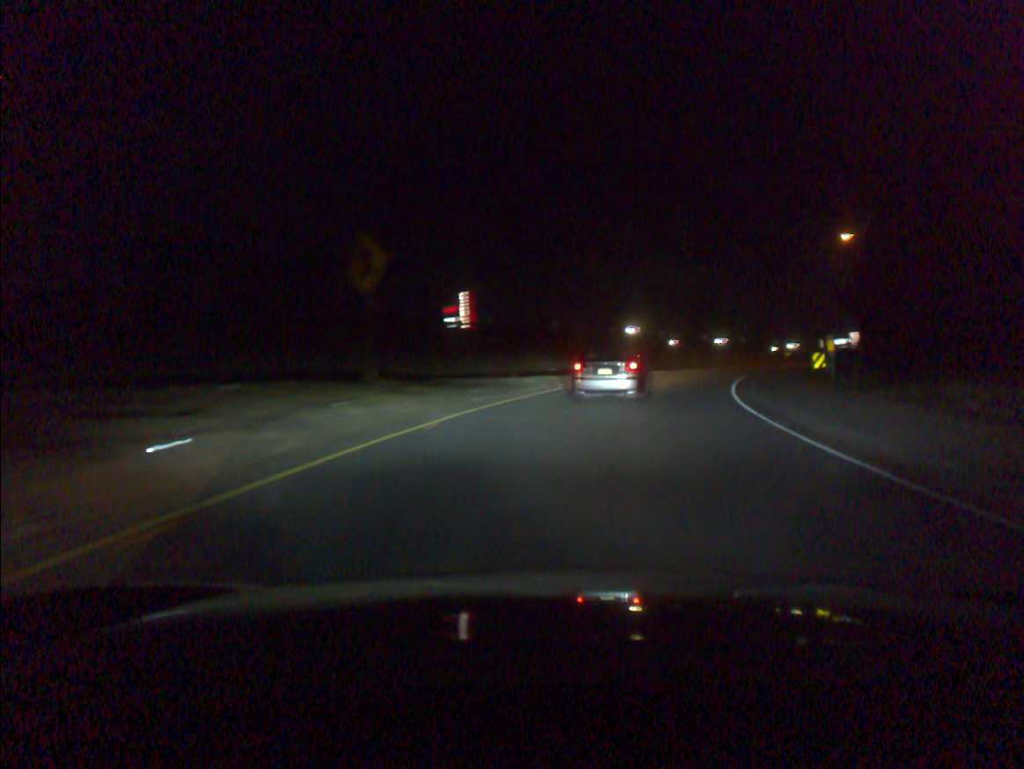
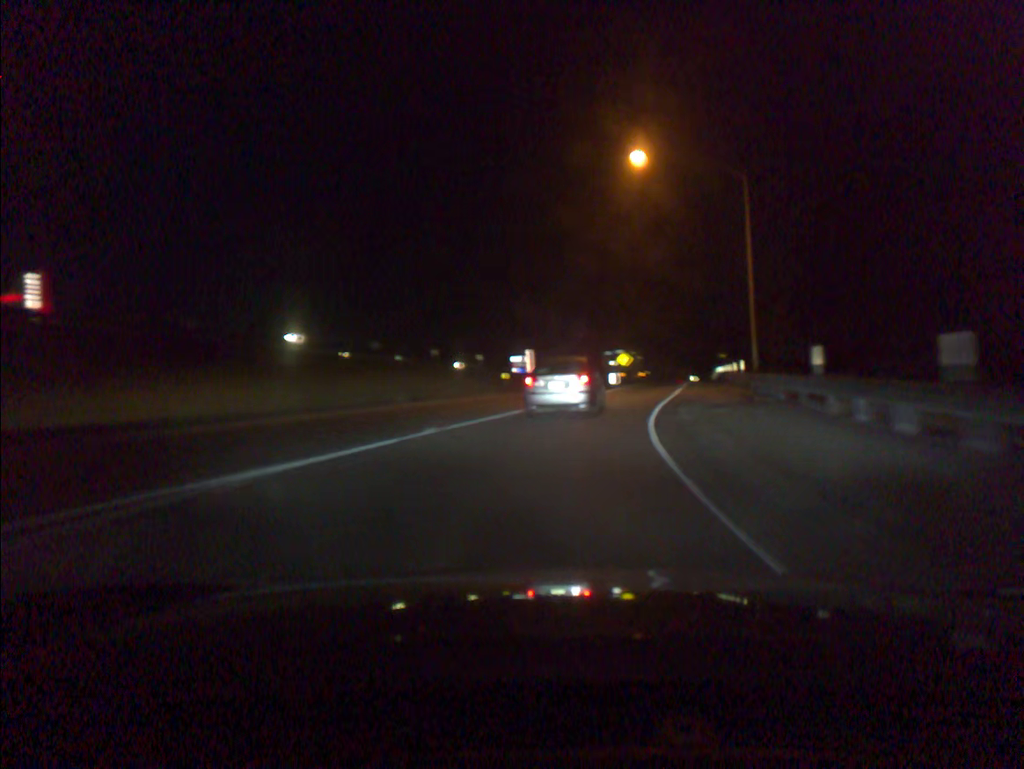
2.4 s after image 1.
(+7.1, +34.5) m; +23°
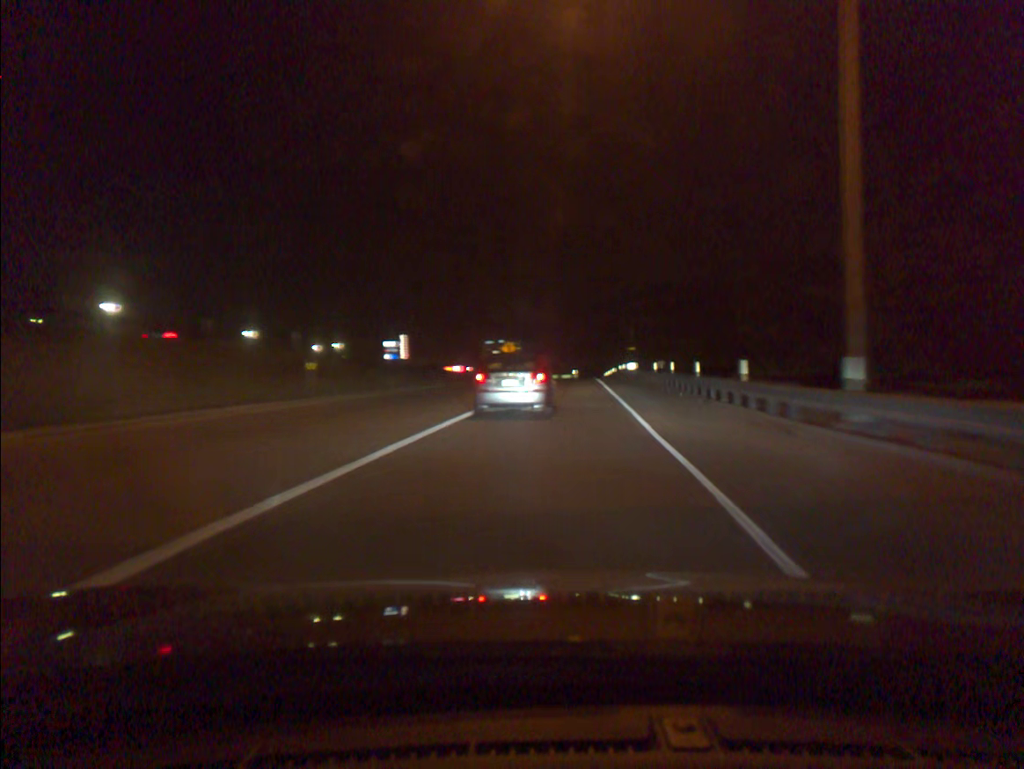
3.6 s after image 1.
(+1.6, +19.8) m; +9°
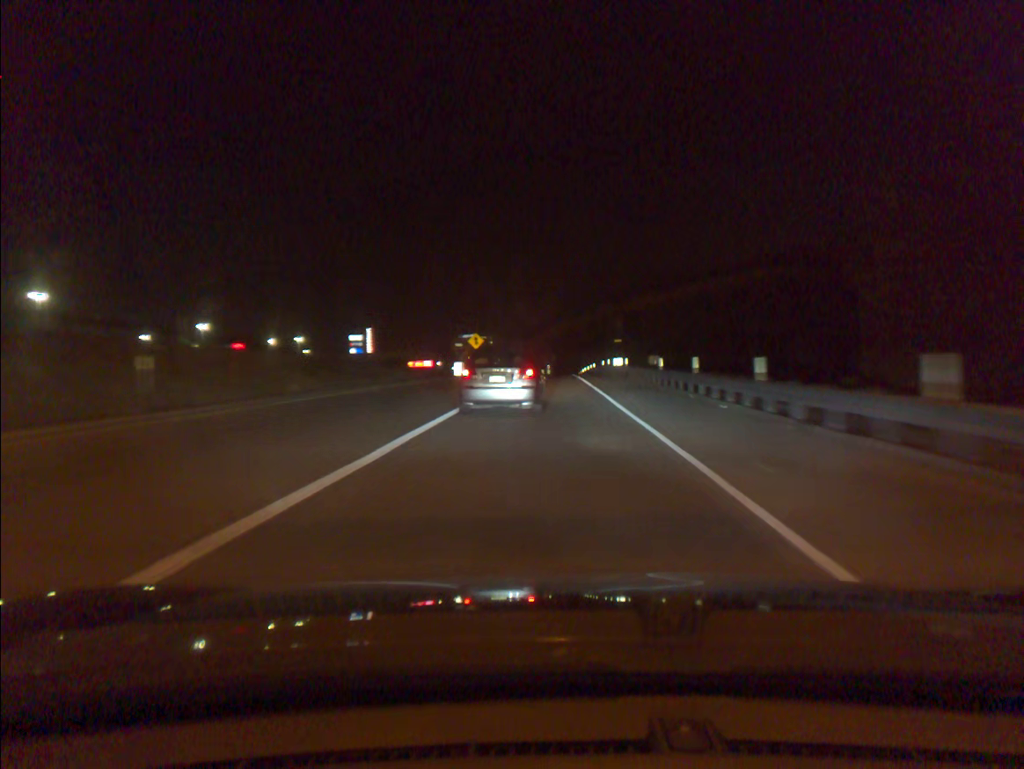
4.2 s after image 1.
(+0.2, +10.2) m; +2°
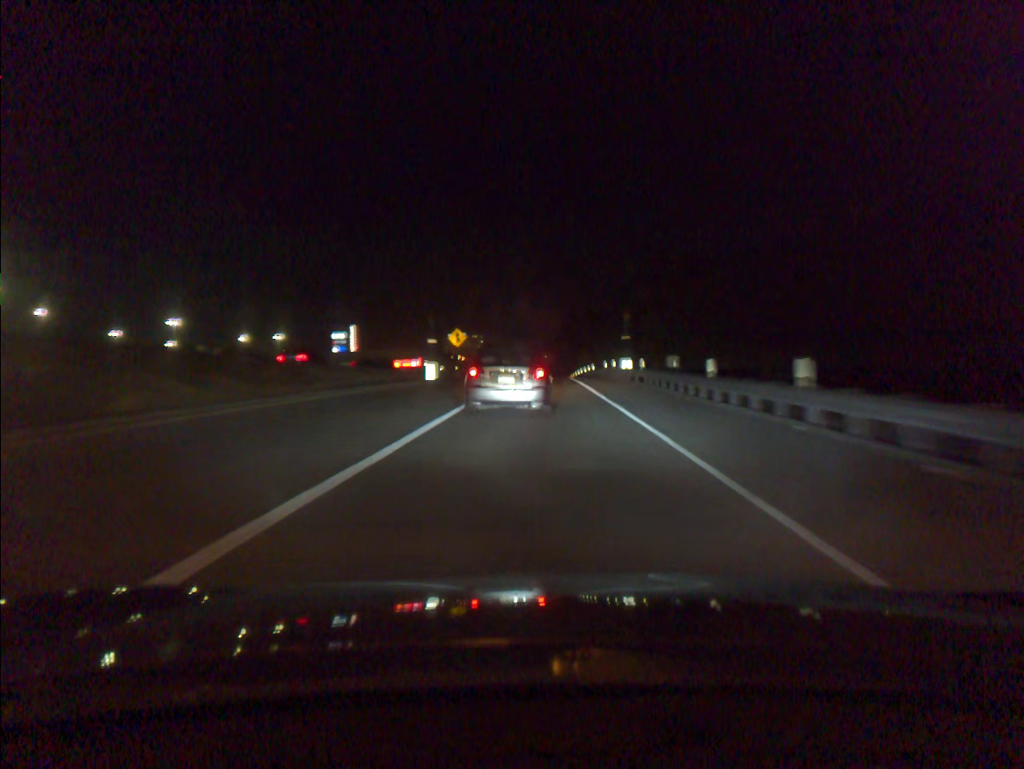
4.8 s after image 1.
(0.0, +10.2) m; +1°
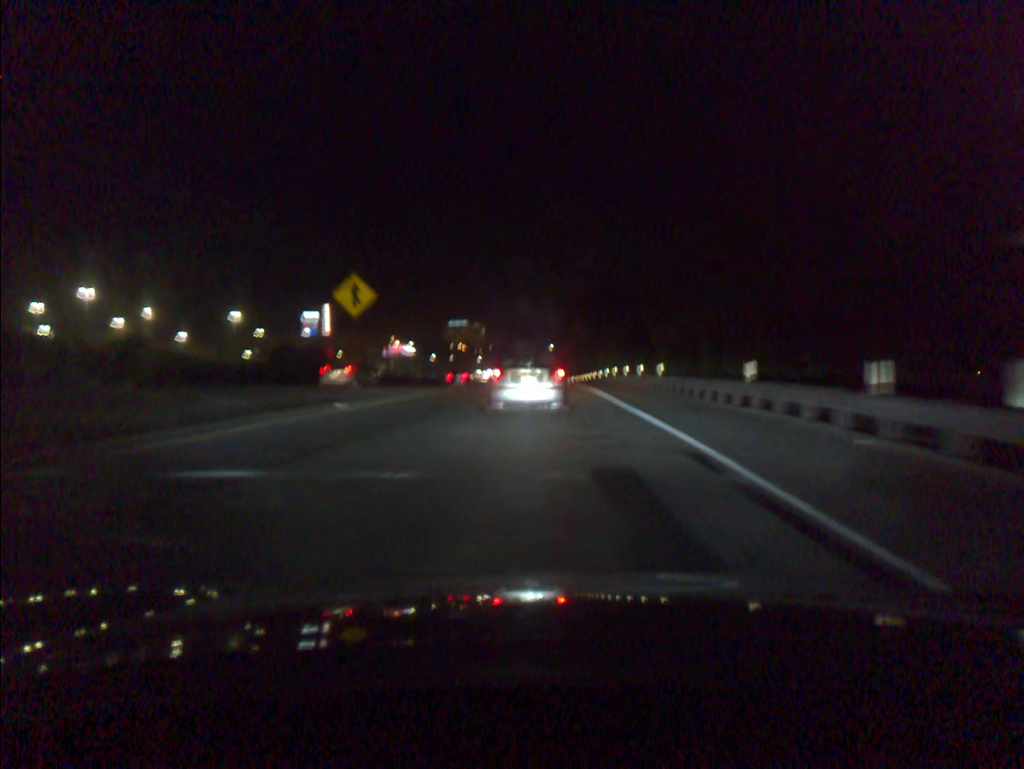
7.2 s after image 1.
(+0.2, +40.1) m; 0°
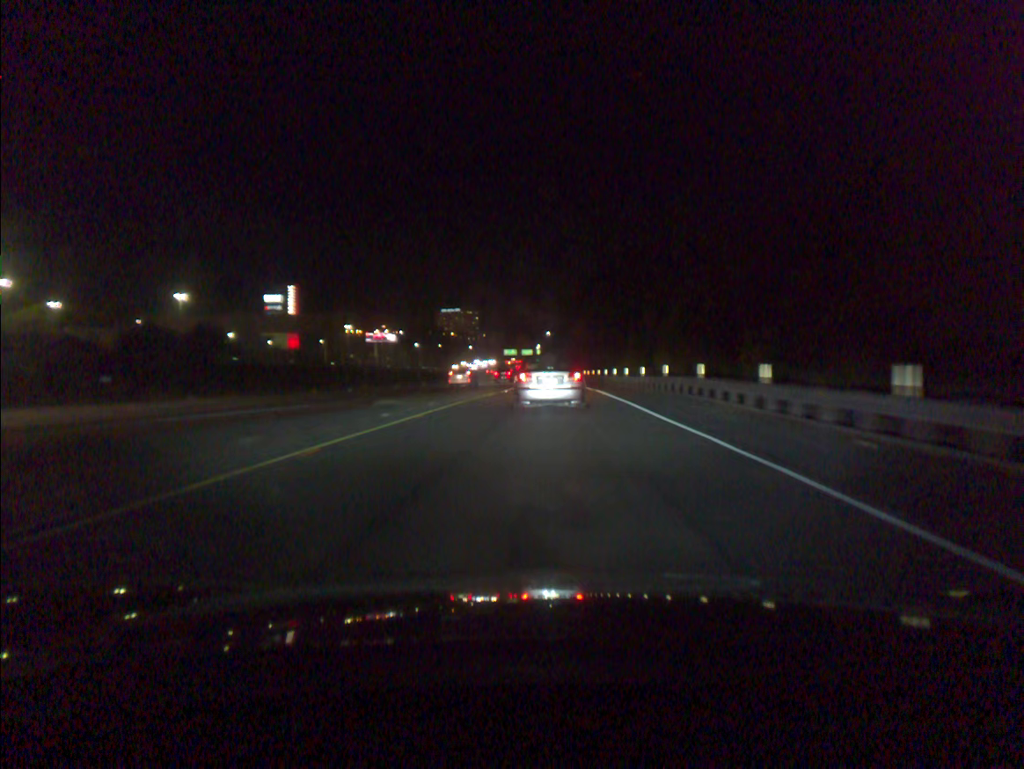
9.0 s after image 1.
(0.0, +30.0) m; 0°
